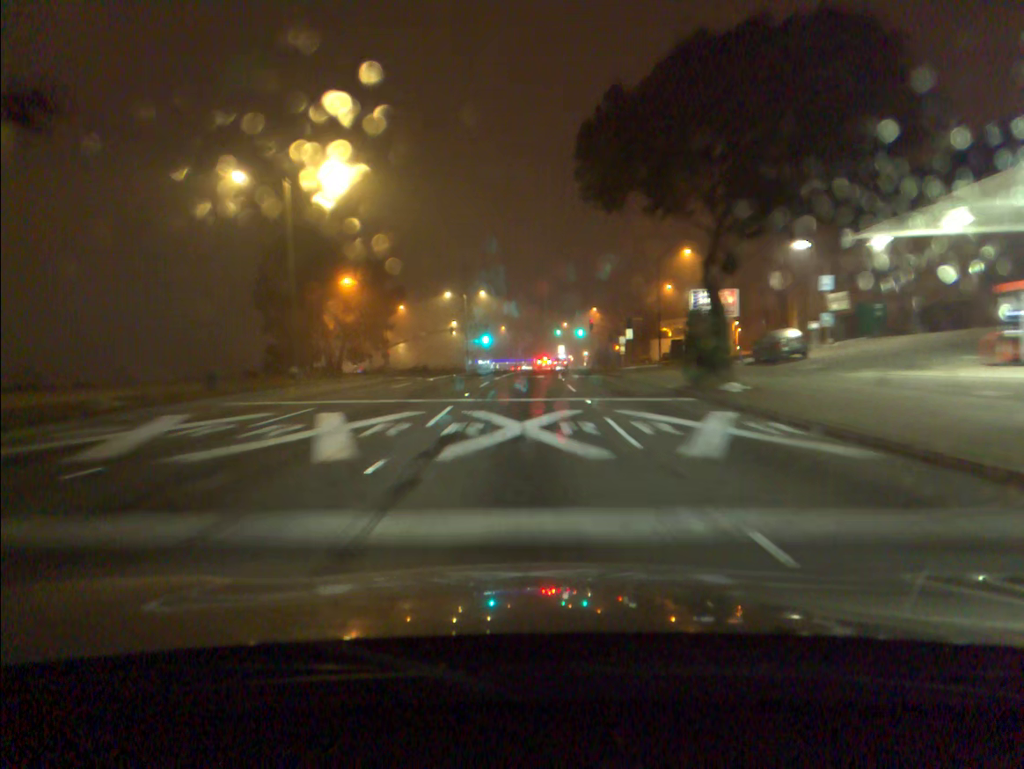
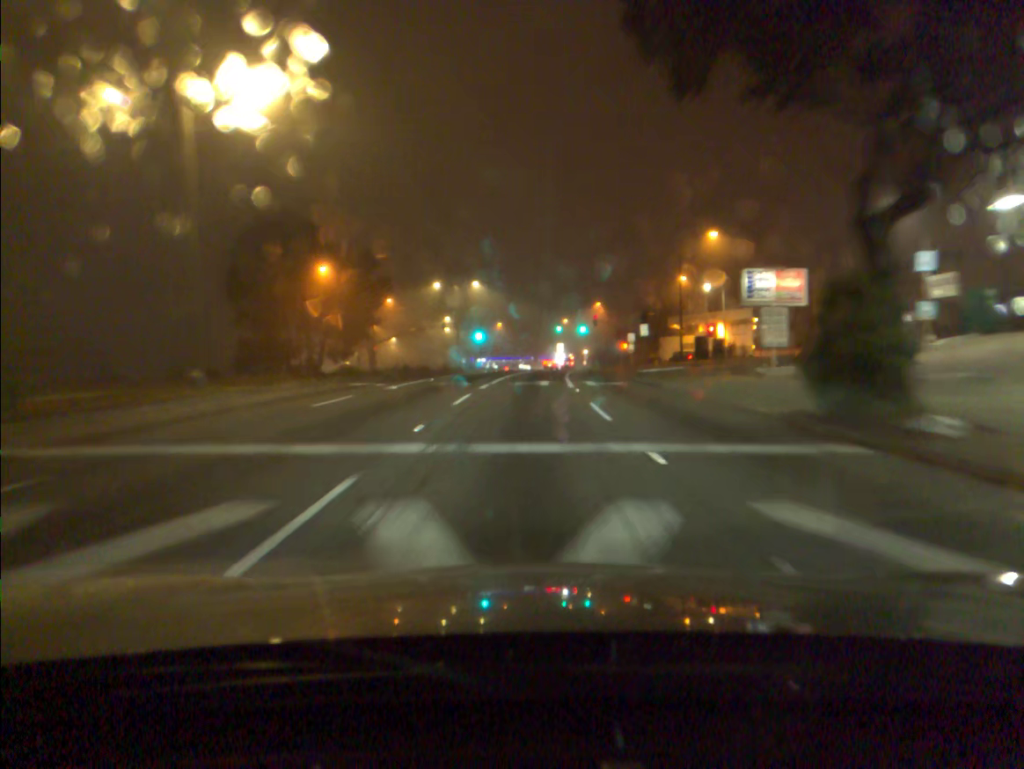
(0.0, +10.6) m; 0°
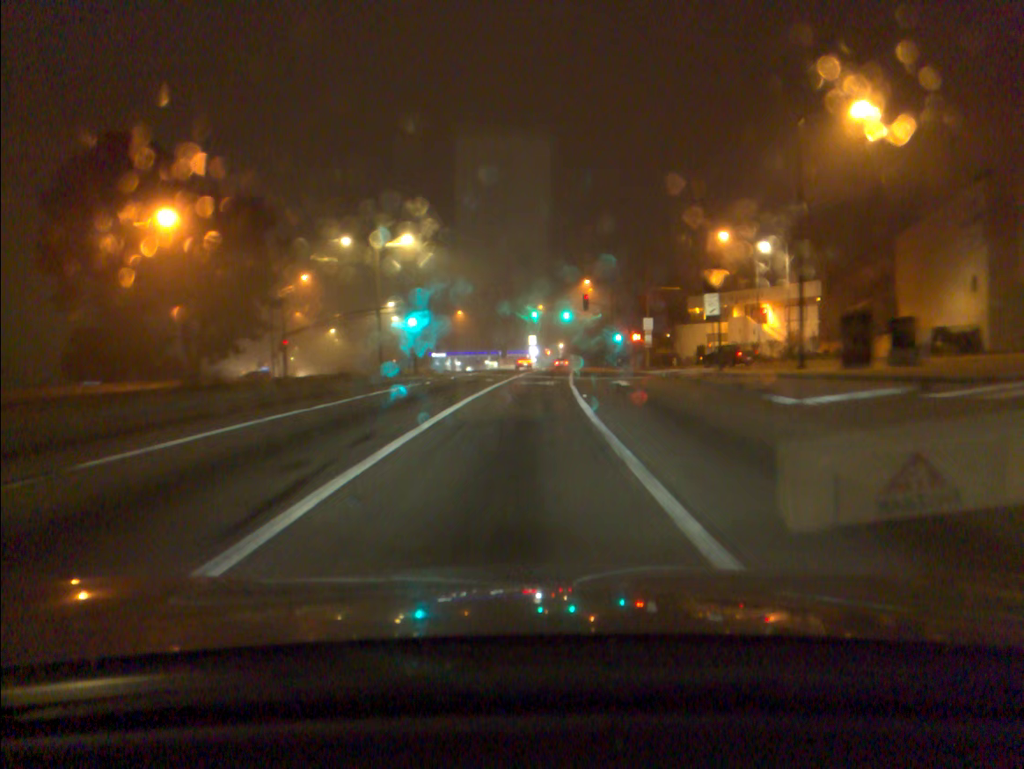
(+0.6, +30.7) m; +2°
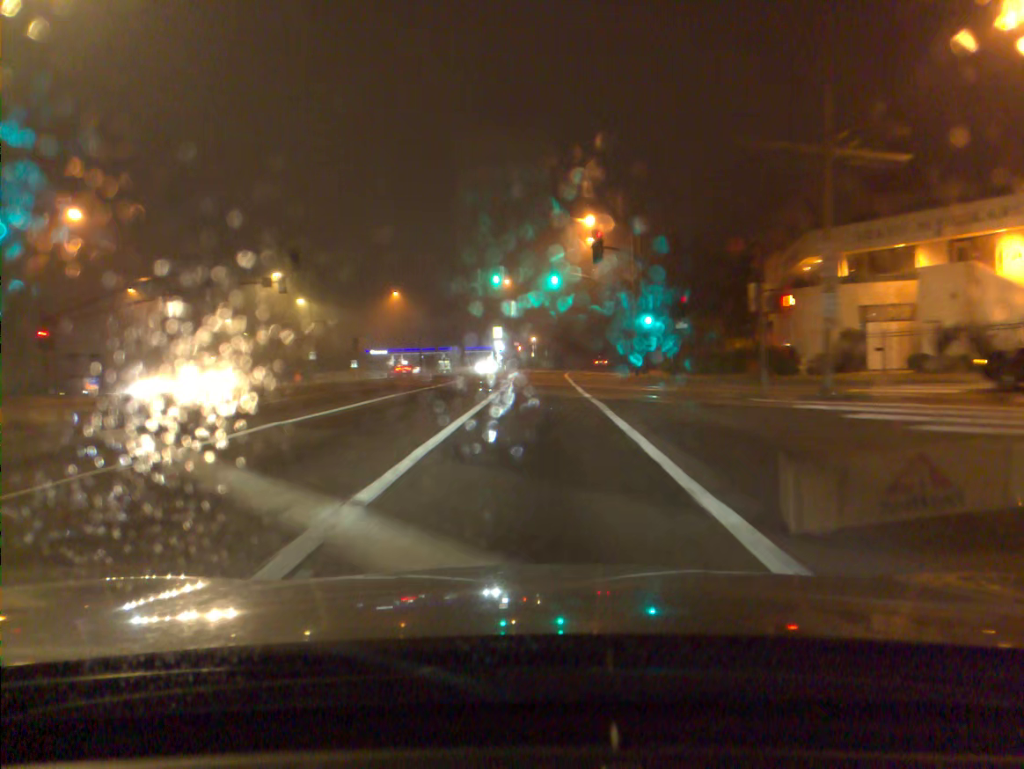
(+0.8, +39.7) m; +2°
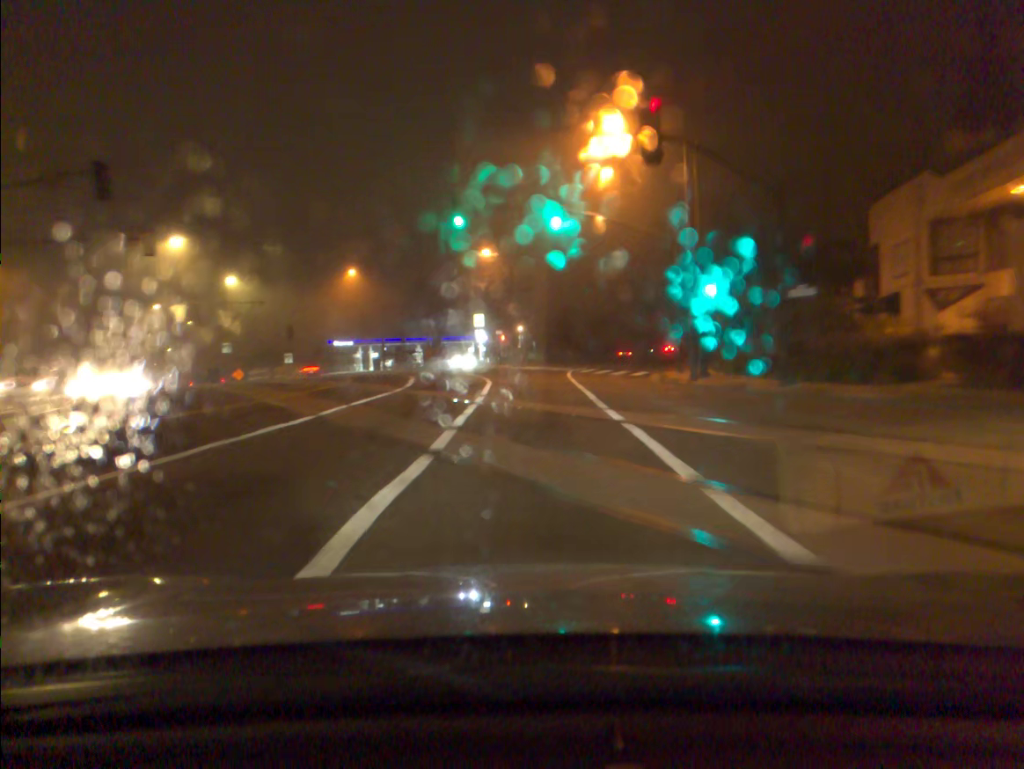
(+0.2, +19.9) m; +2°
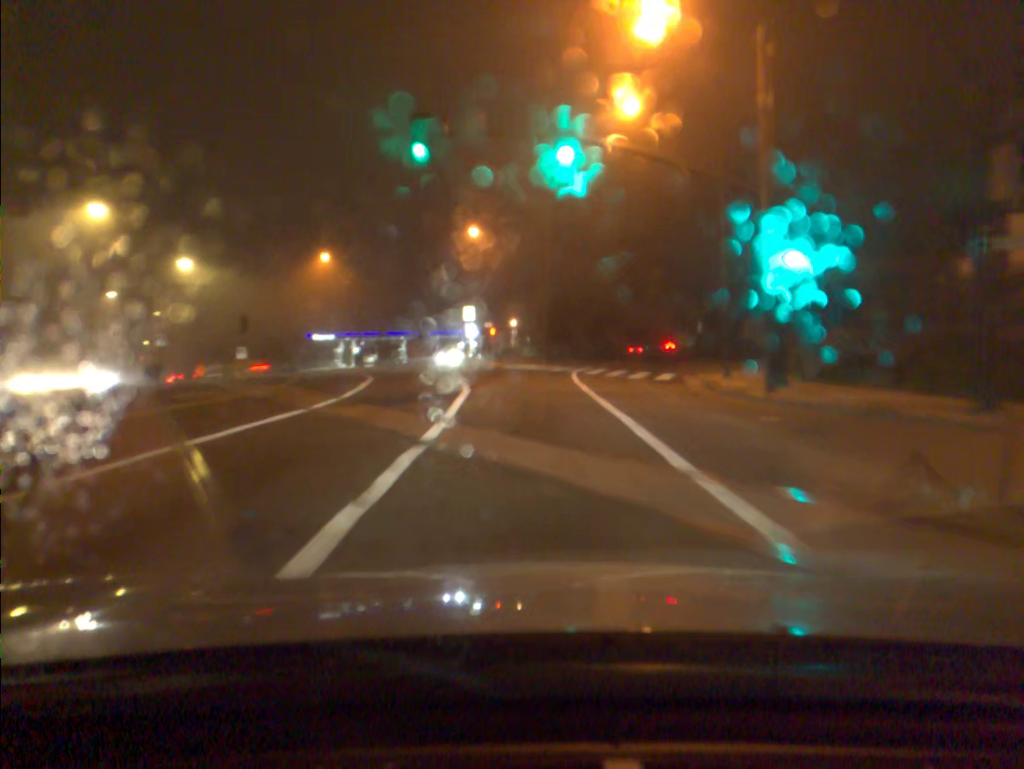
(0.0, +10.0) m; 0°
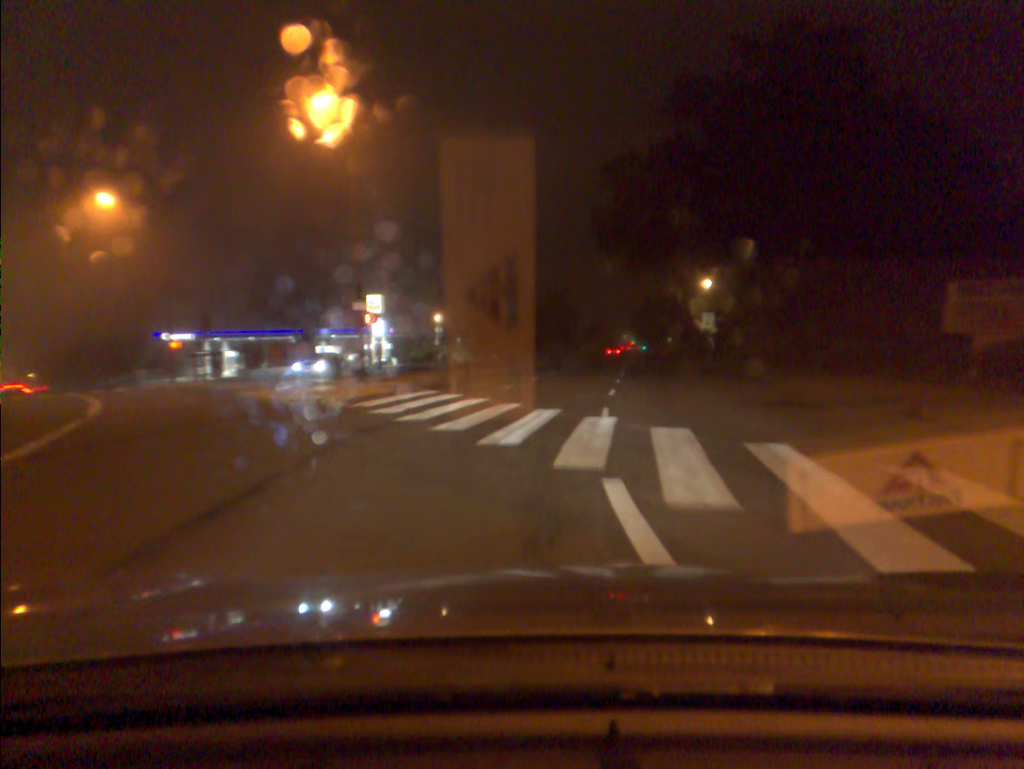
(+1.1, +30.2) m; +5°
